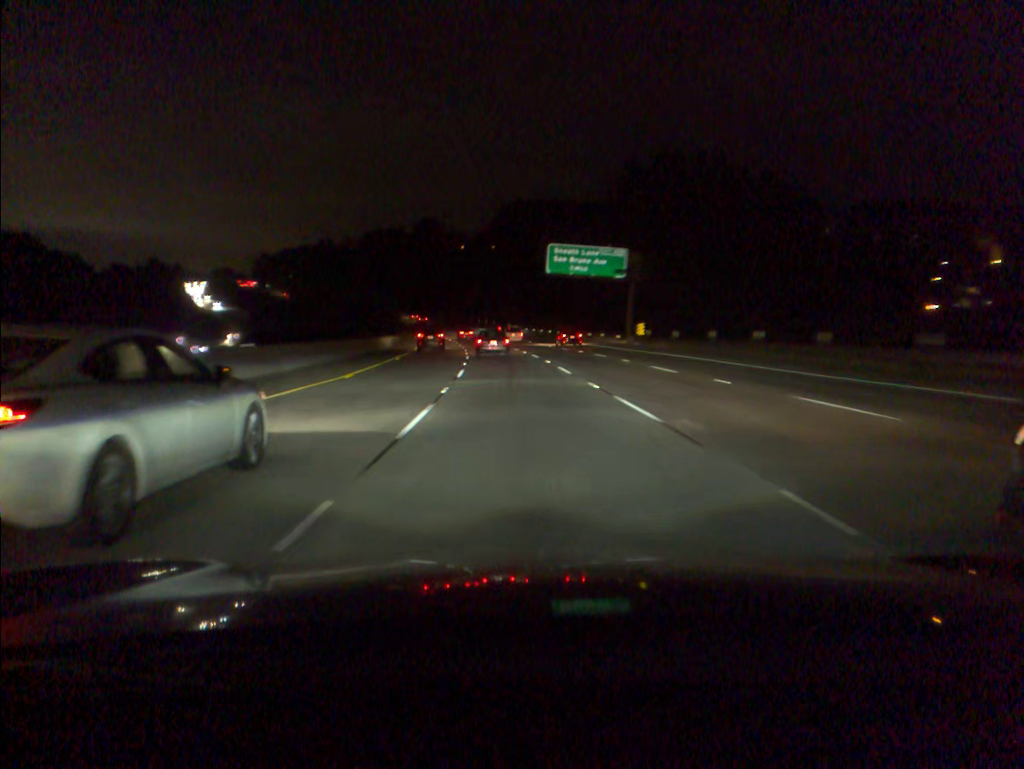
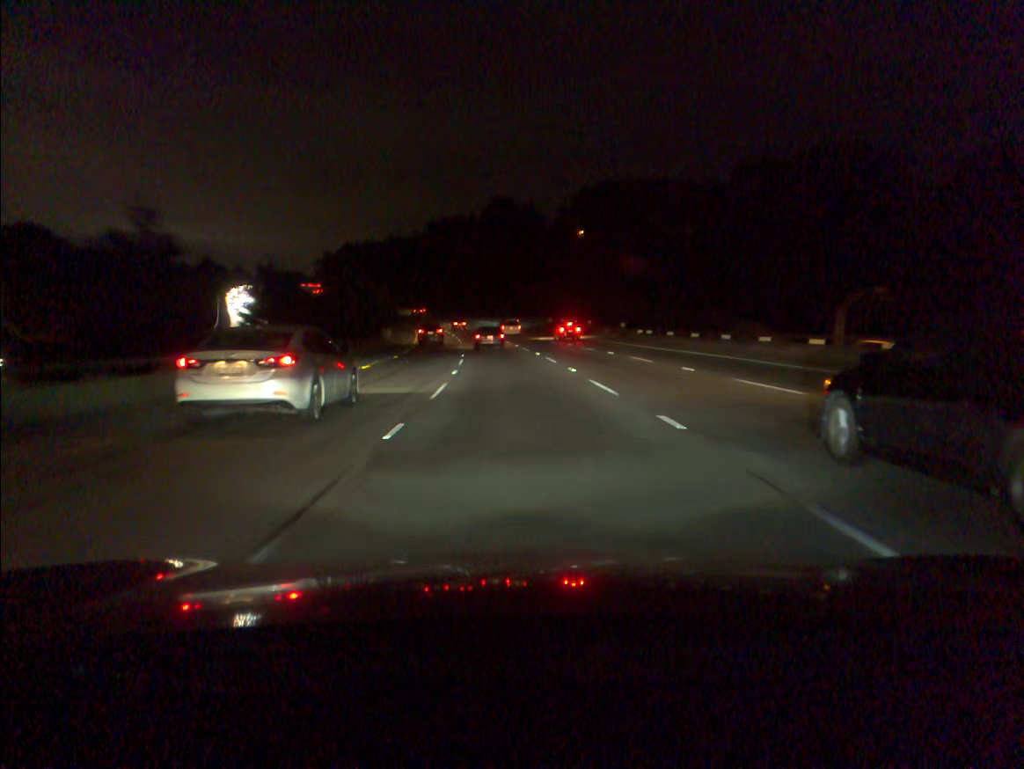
(-3.6, +68.5) m; -6°
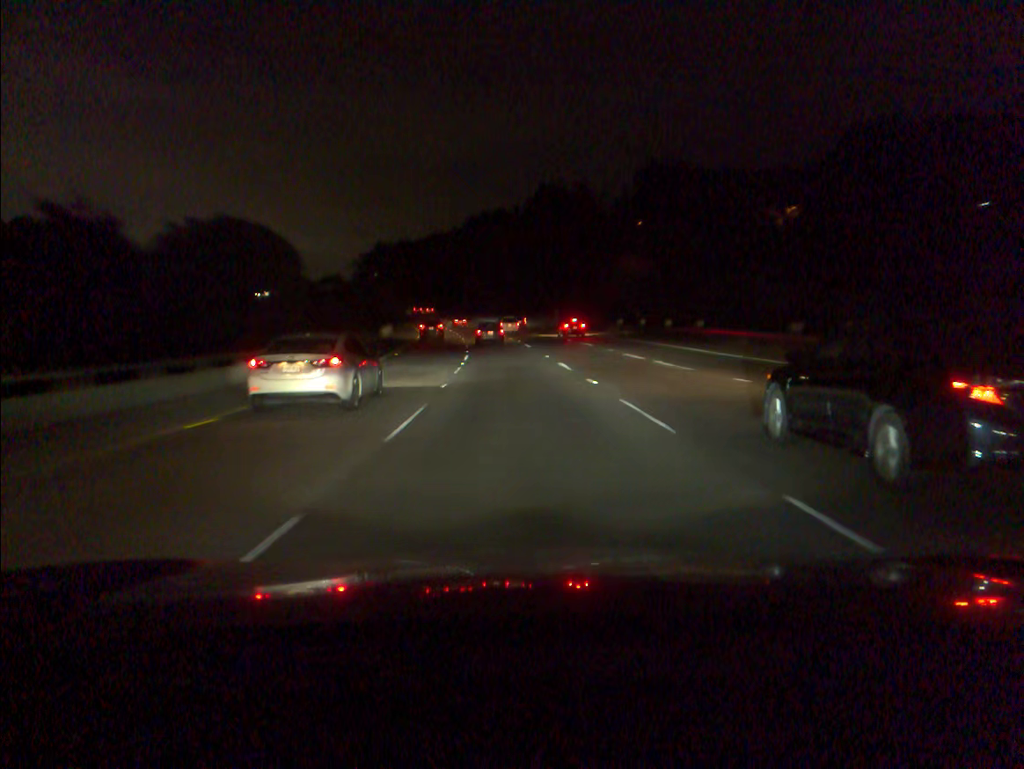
(-1.0, +34.5) m; -3°
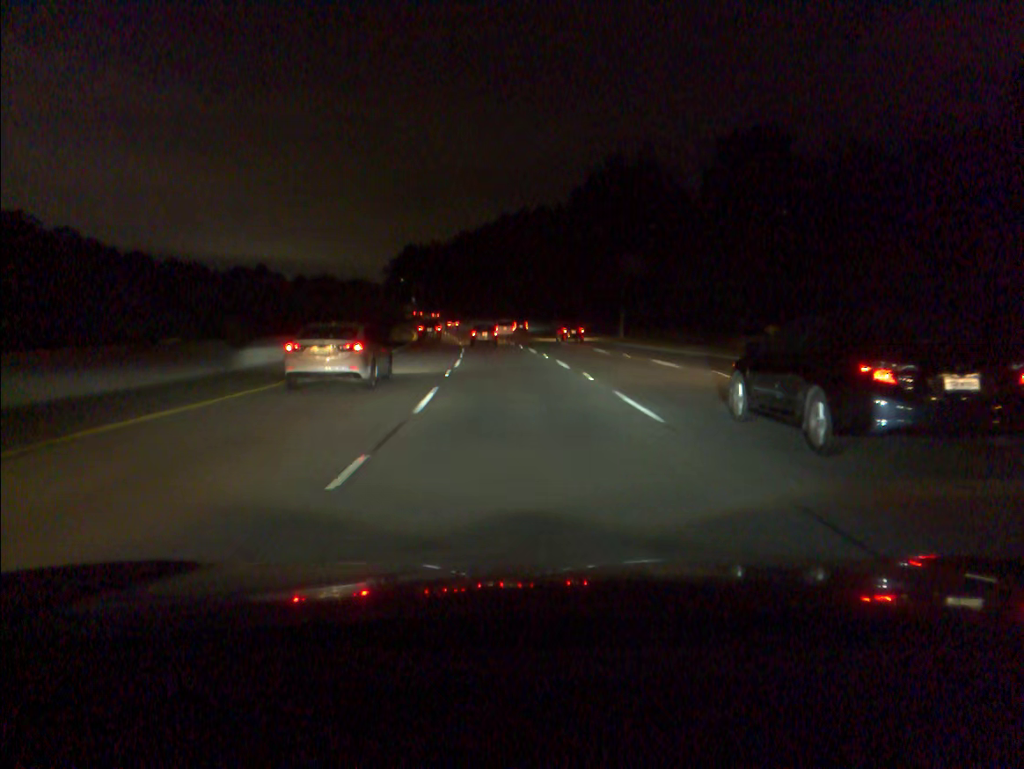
(-0.9, +34.4) m; -3°
